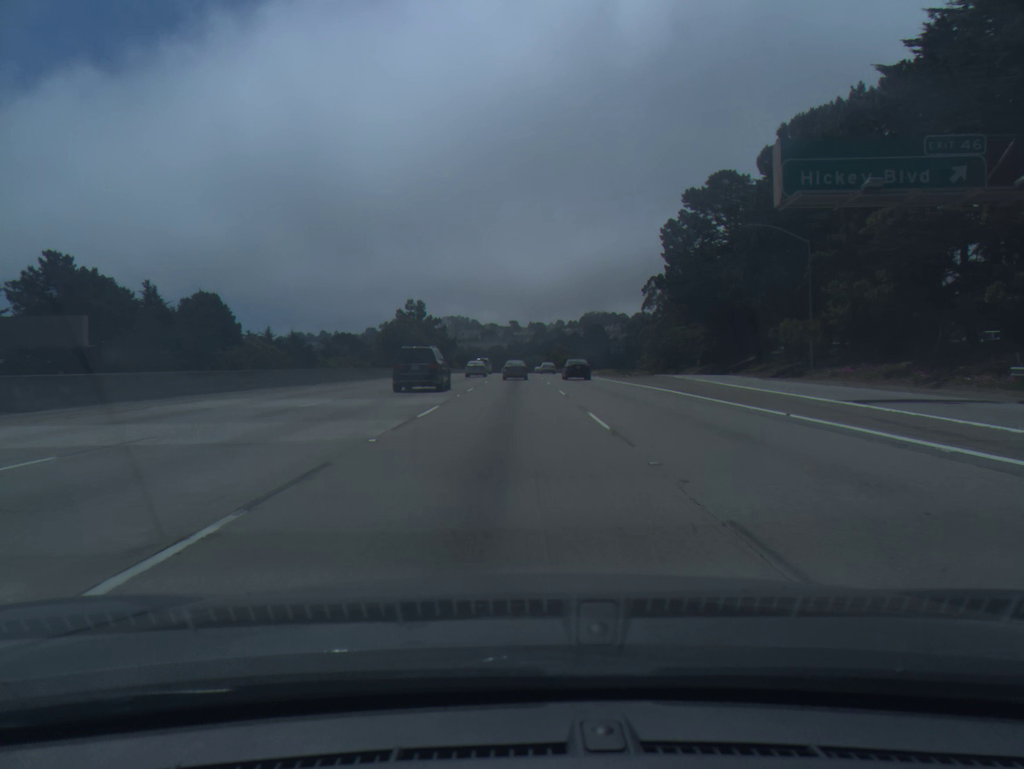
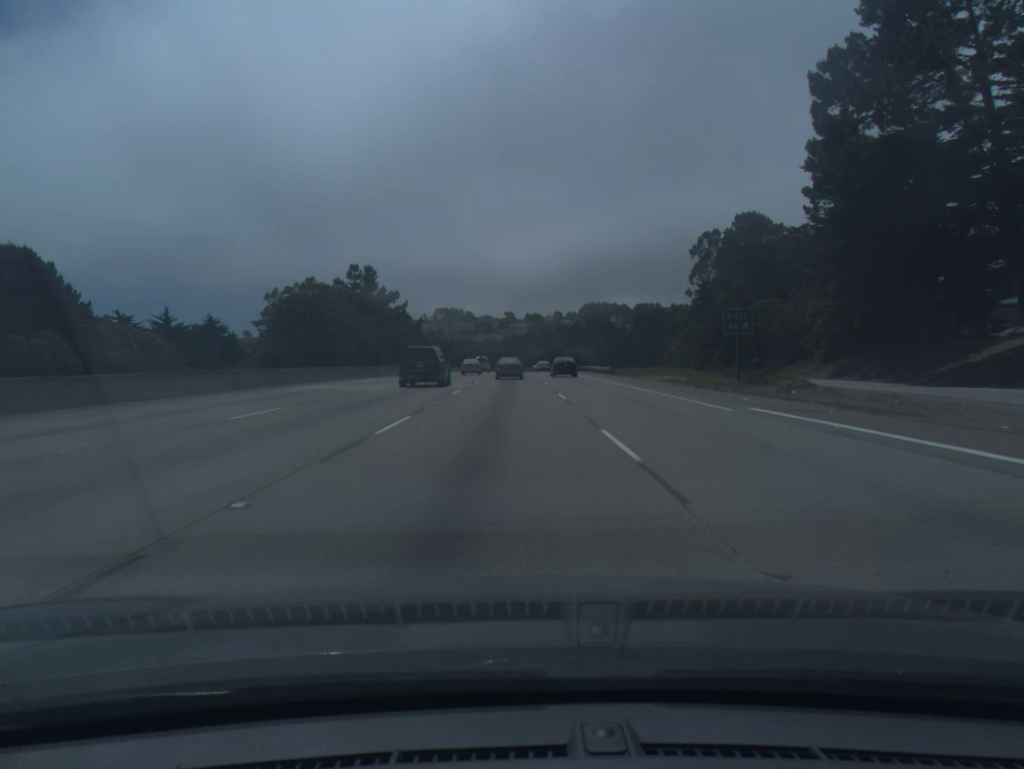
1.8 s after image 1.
(+0.2, +48.1) m; 0°
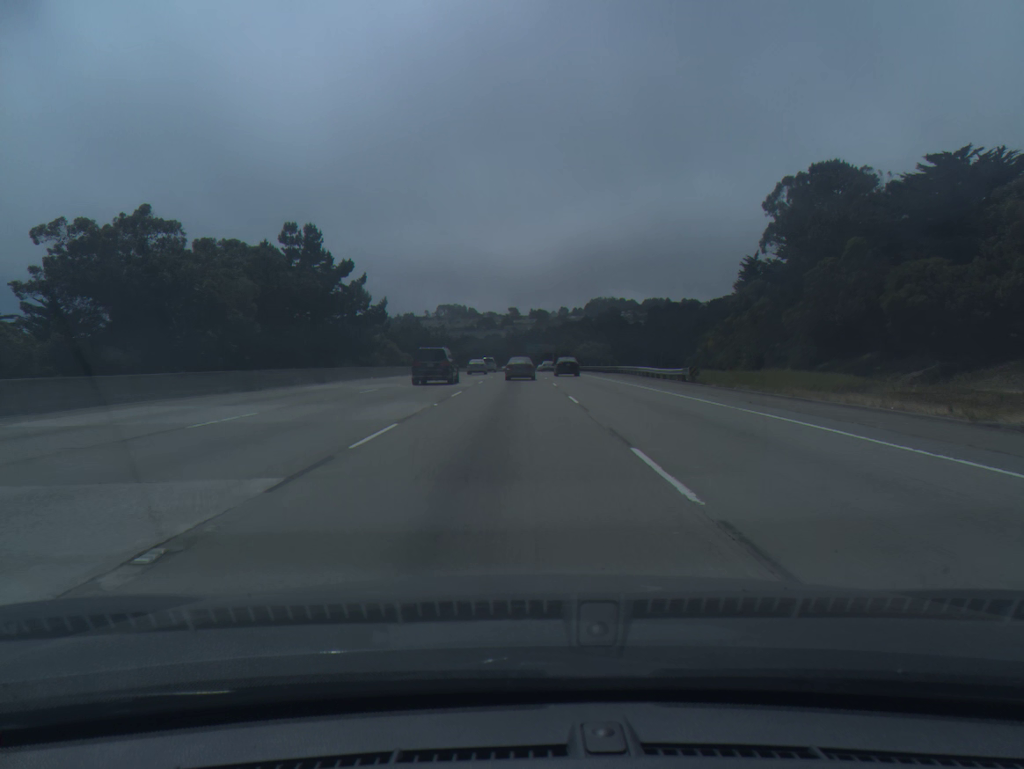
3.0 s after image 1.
(-0.1, +31.8) m; 0°
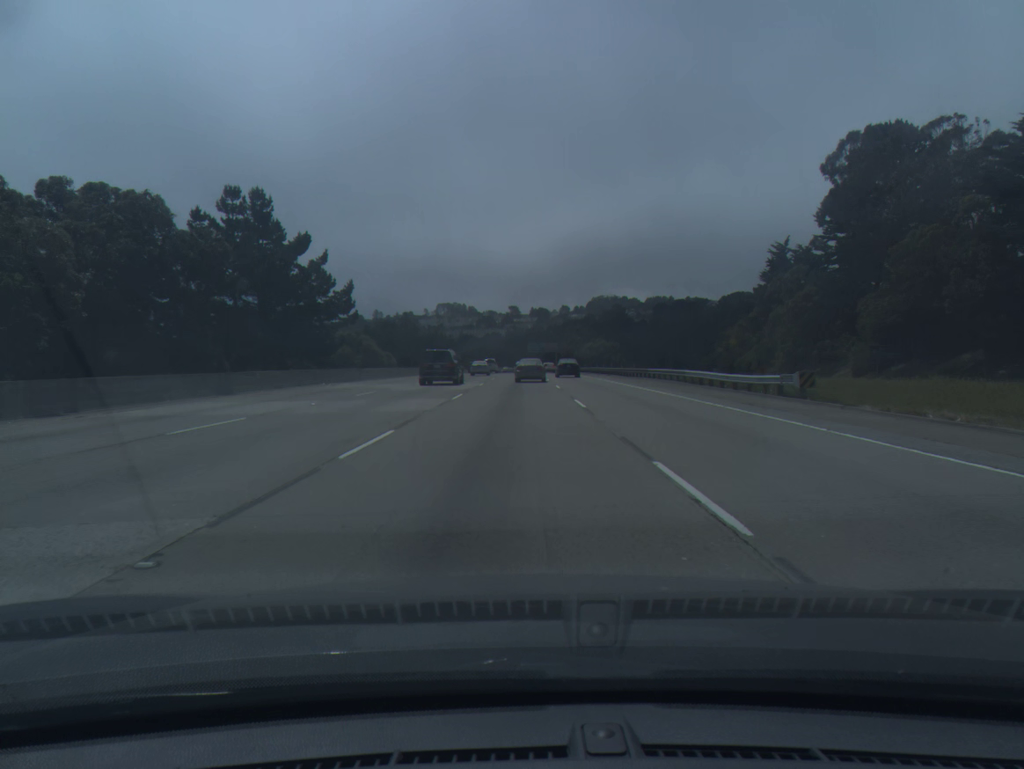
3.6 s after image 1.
(0.0, +15.7) m; 0°
